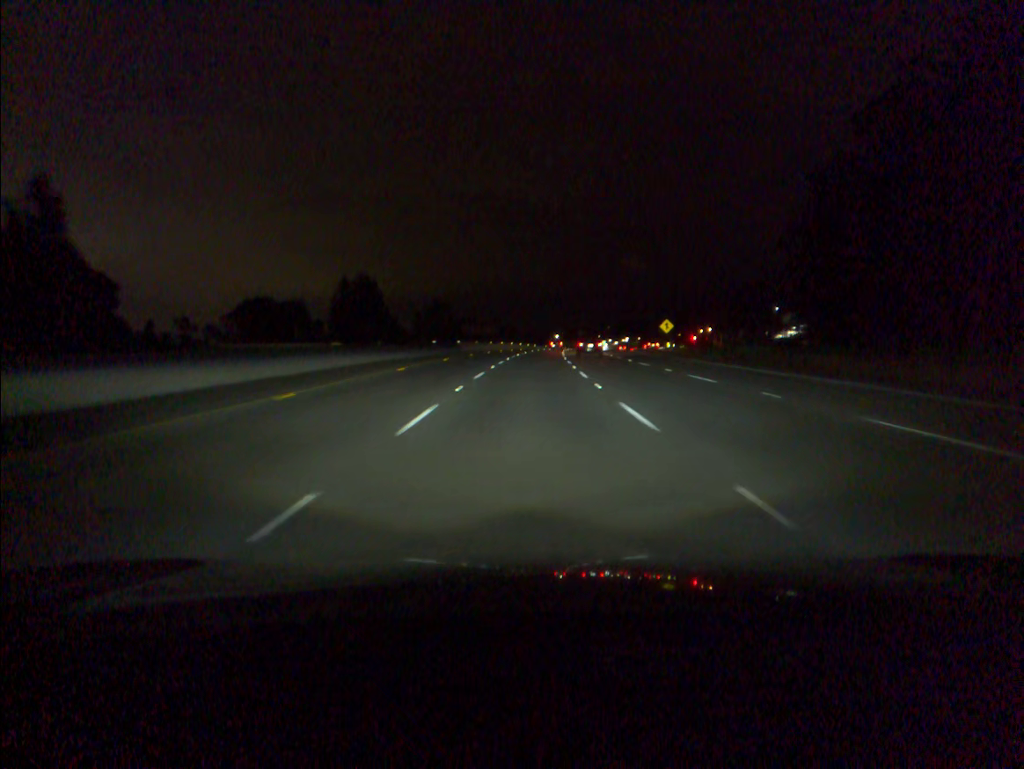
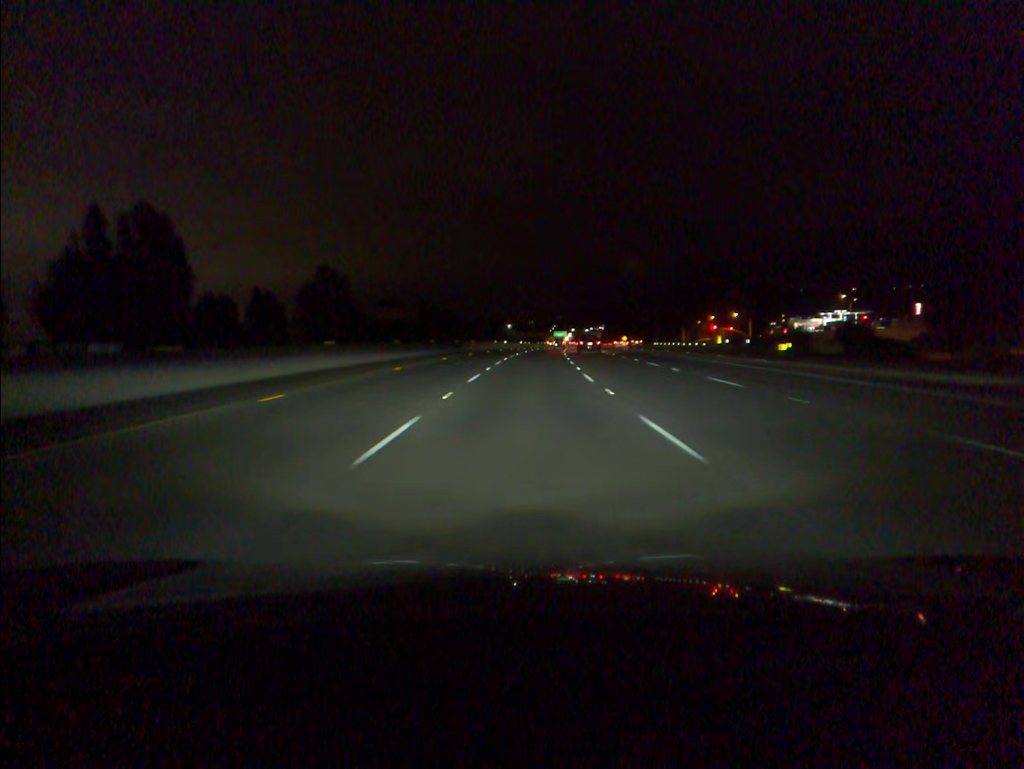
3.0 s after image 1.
(+2.8, +88.1) m; +4°
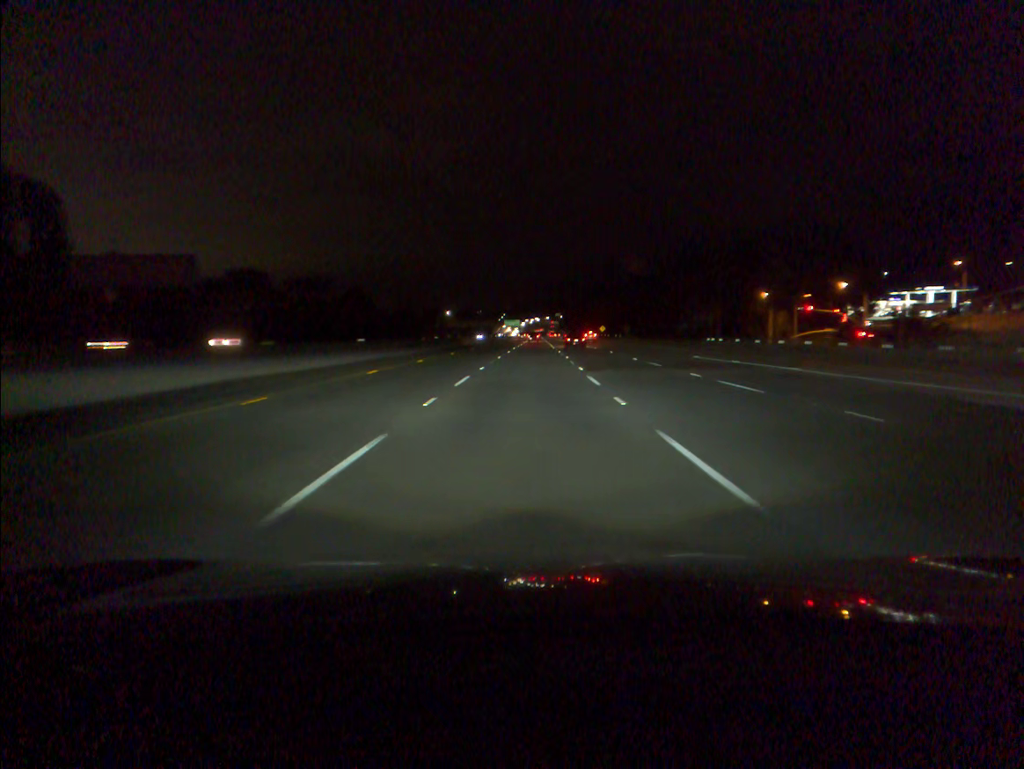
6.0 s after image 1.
(+2.9, +88.0) m; +4°
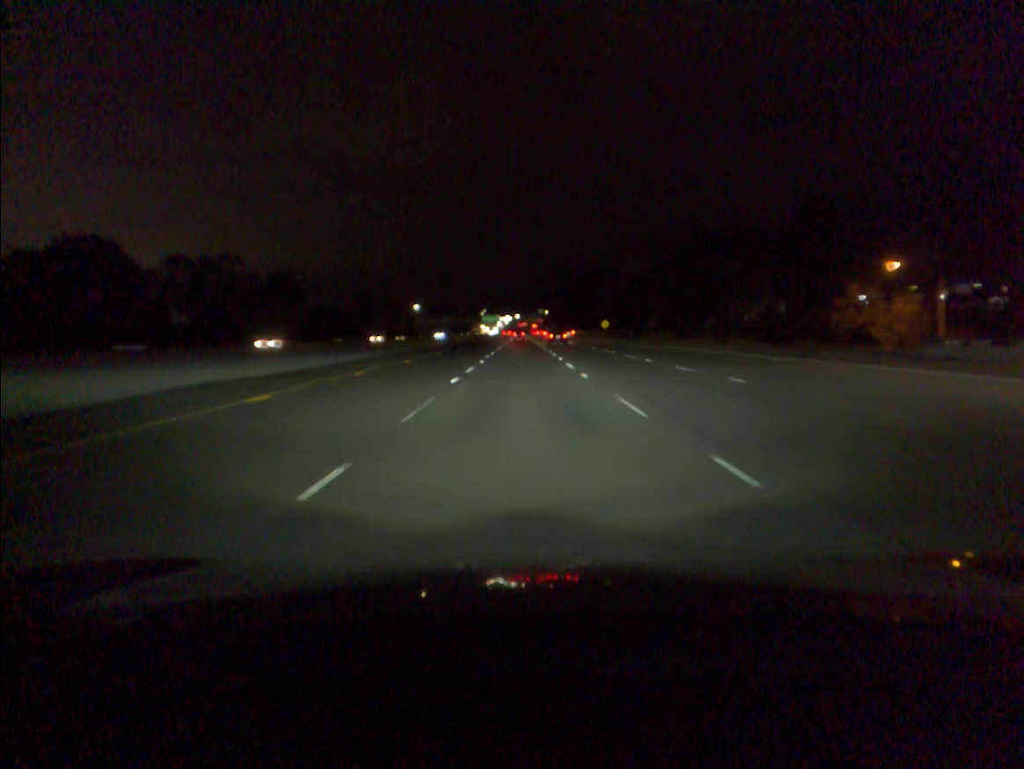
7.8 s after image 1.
(+0.6, +52.8) m; +1°
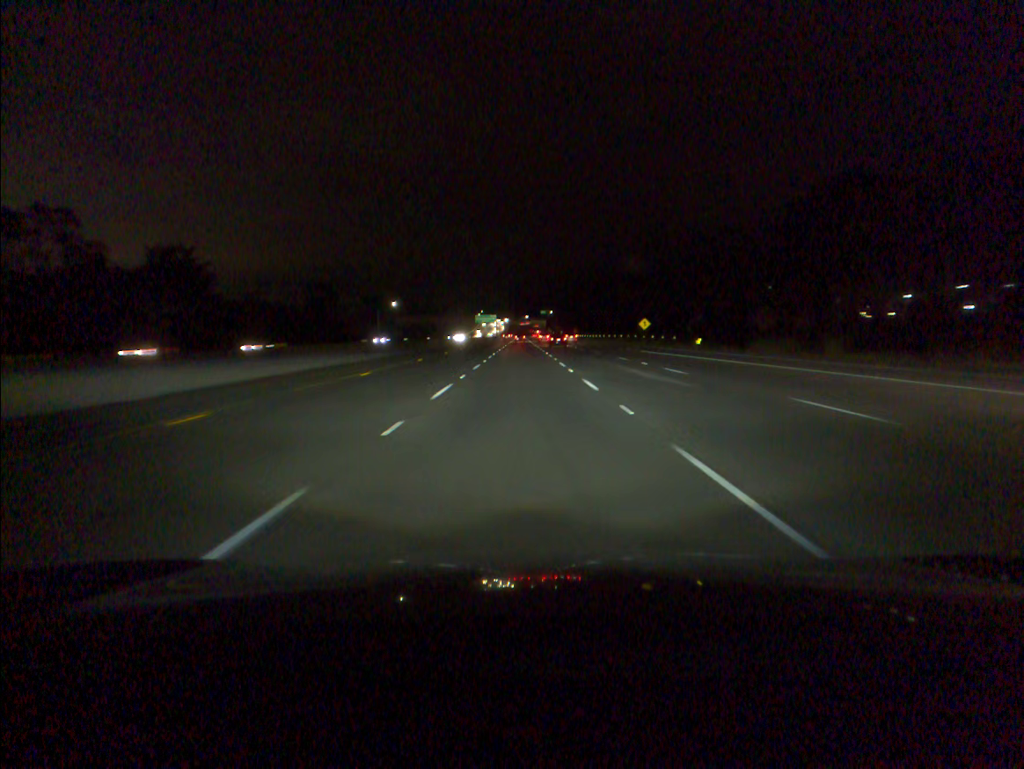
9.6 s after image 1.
(+0.1, +52.5) m; 0°
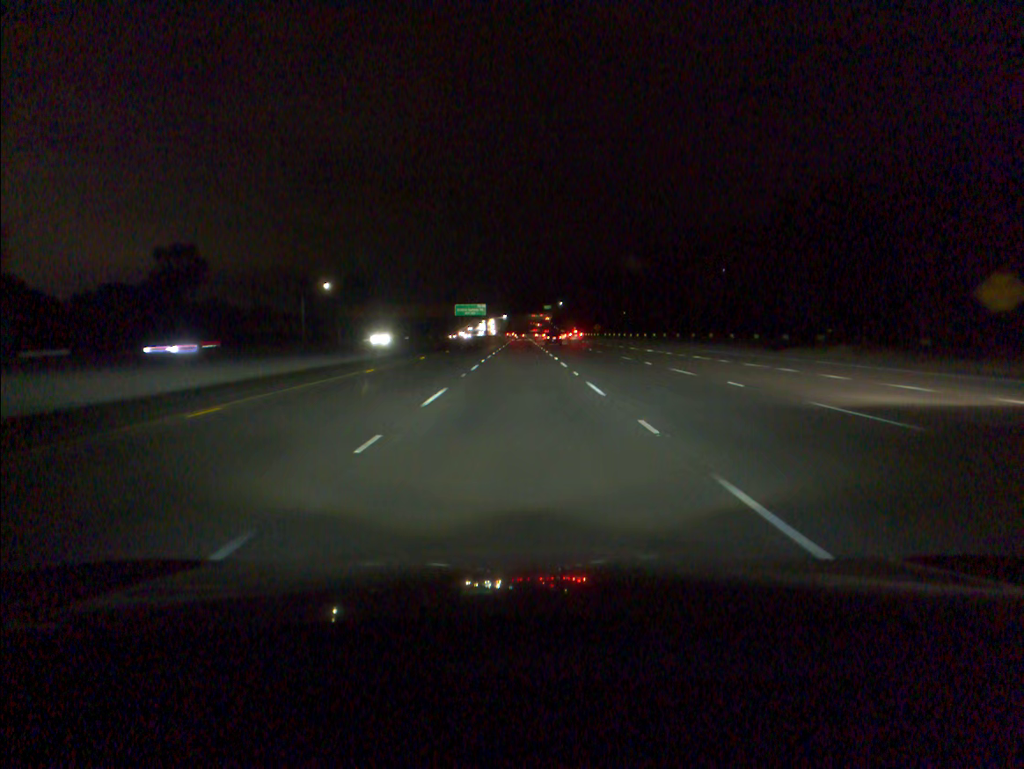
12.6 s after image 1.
(-0.2, +87.0) m; 0°
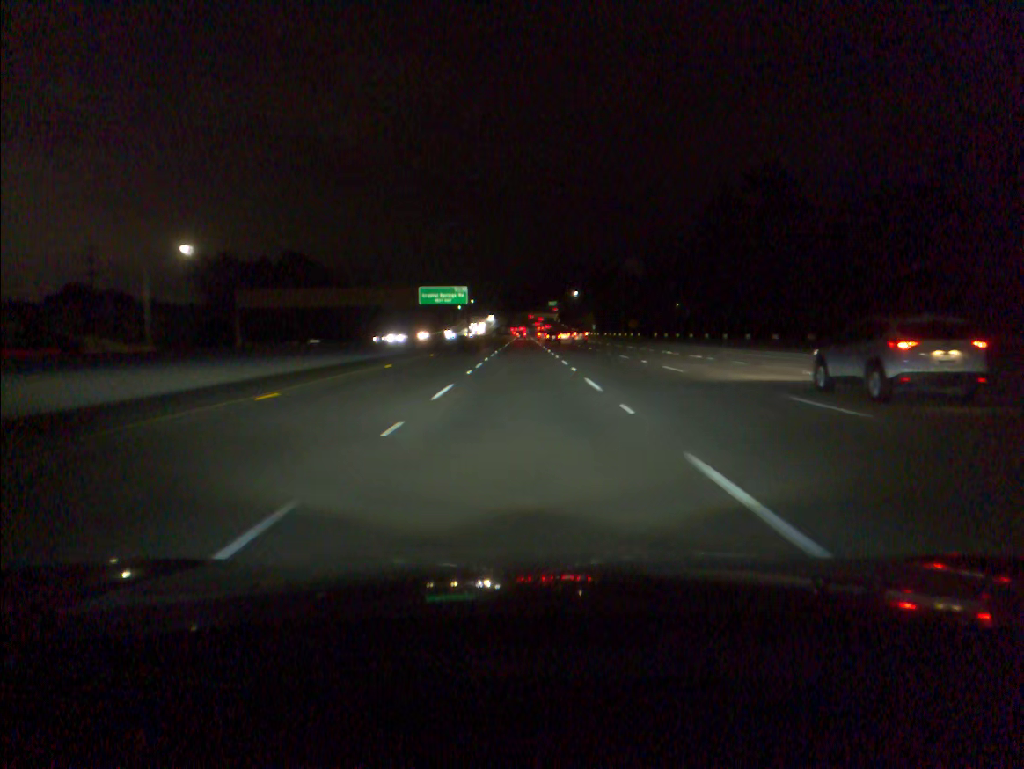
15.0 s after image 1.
(0.0, +69.9) m; 0°
